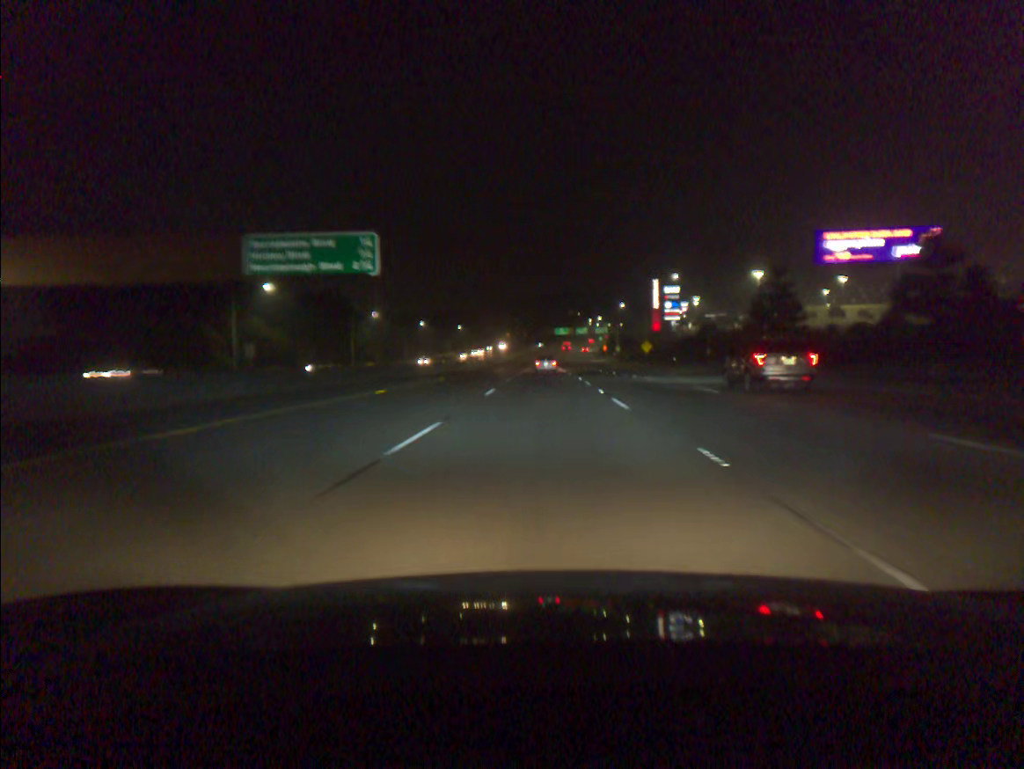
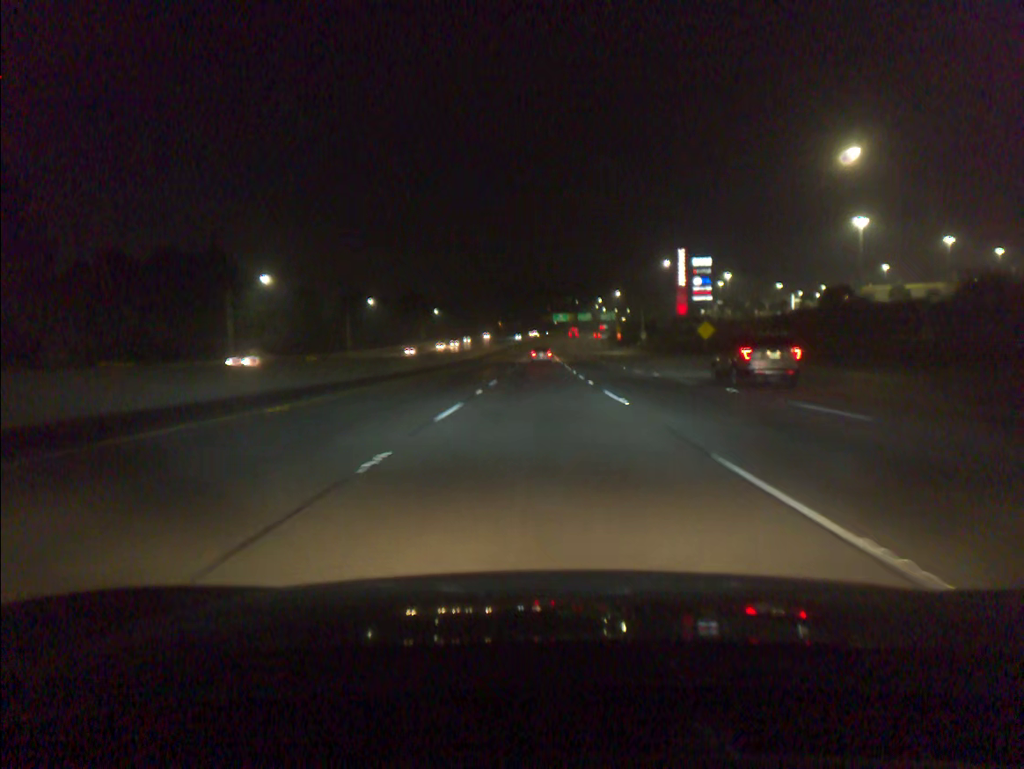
(+0.2, +54.3) m; 0°
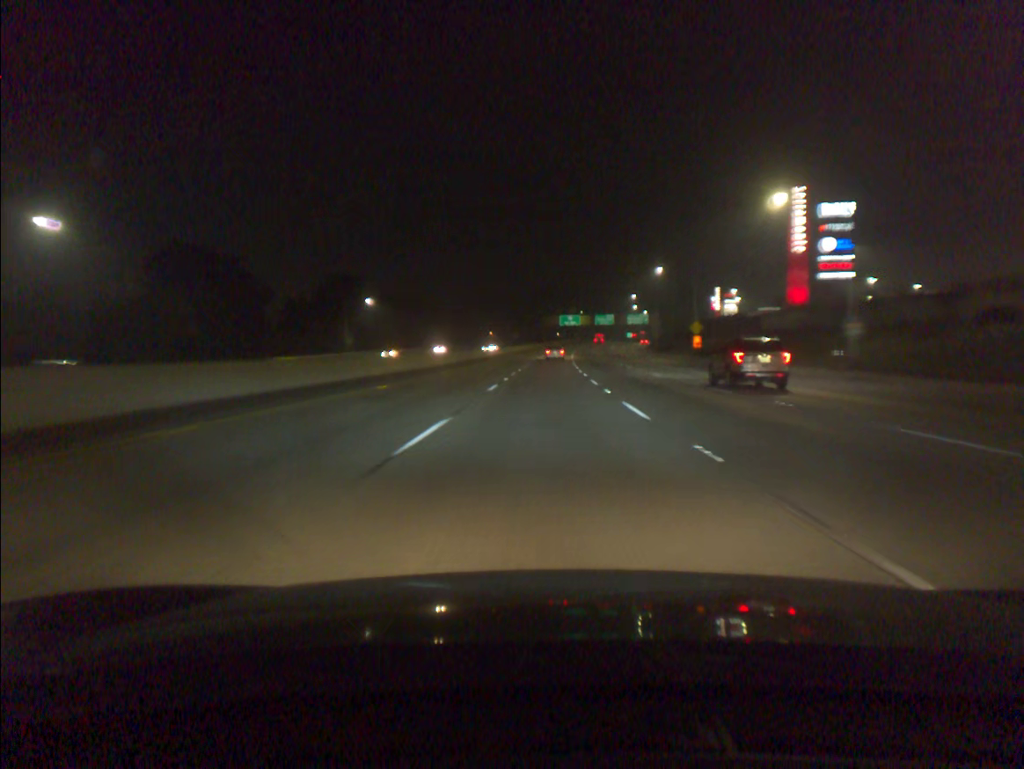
(-0.2, +92.0) m; 0°
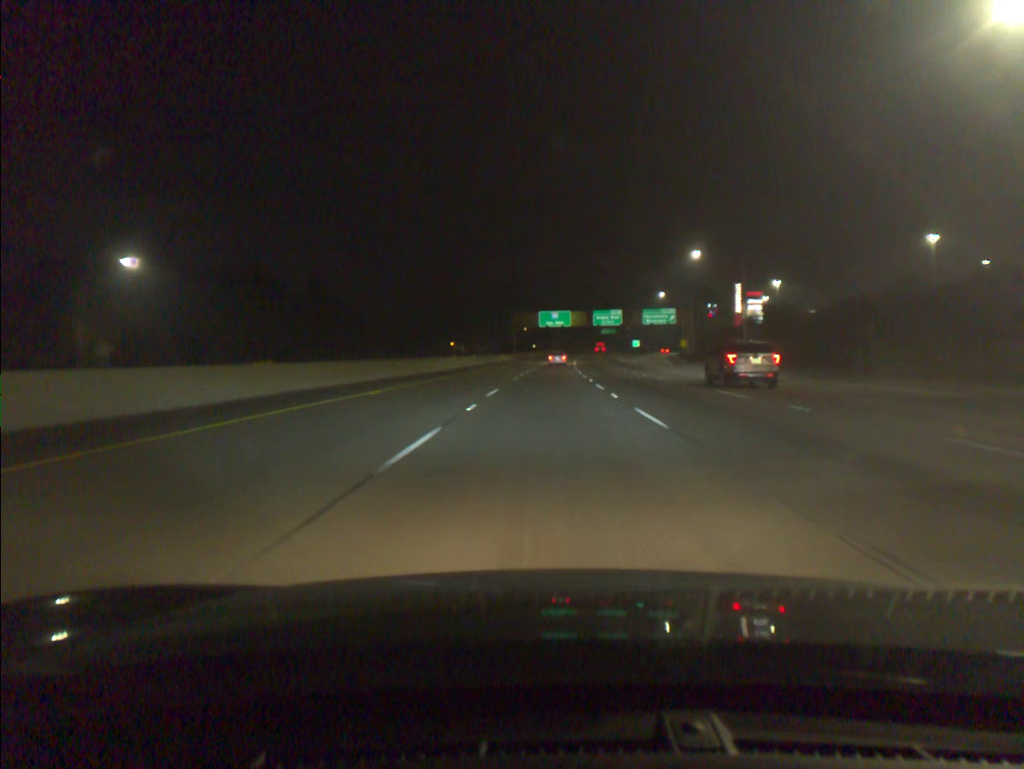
(+1.0, +74.7) m; +2°
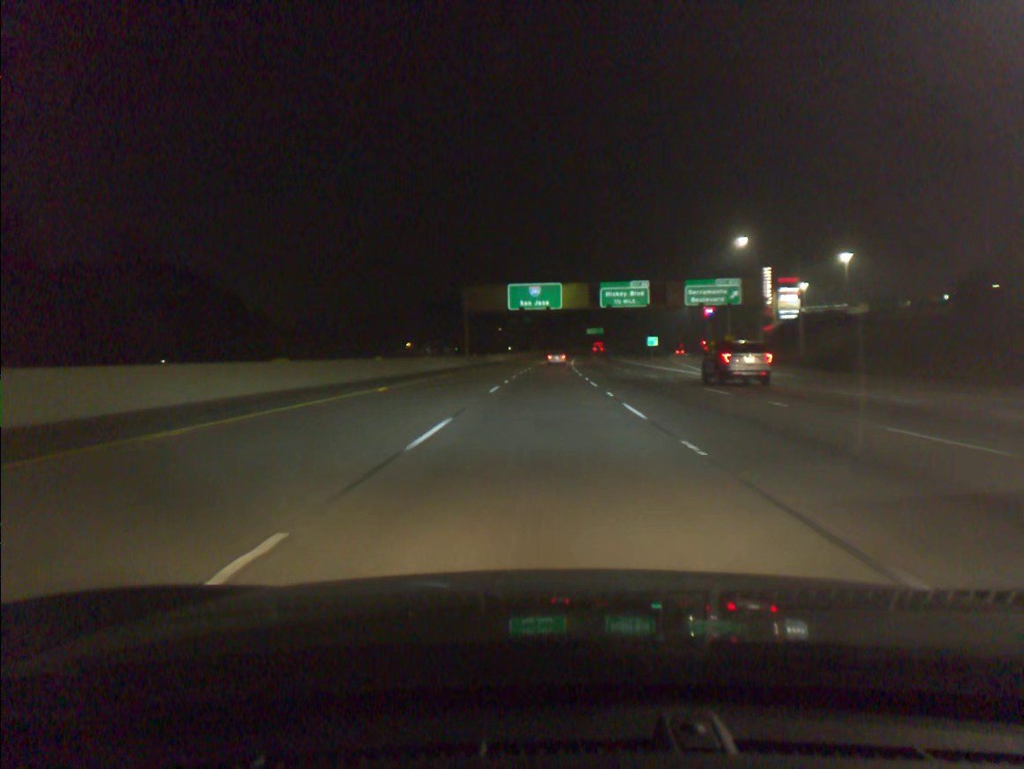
(+0.8, +56.7) m; +2°
